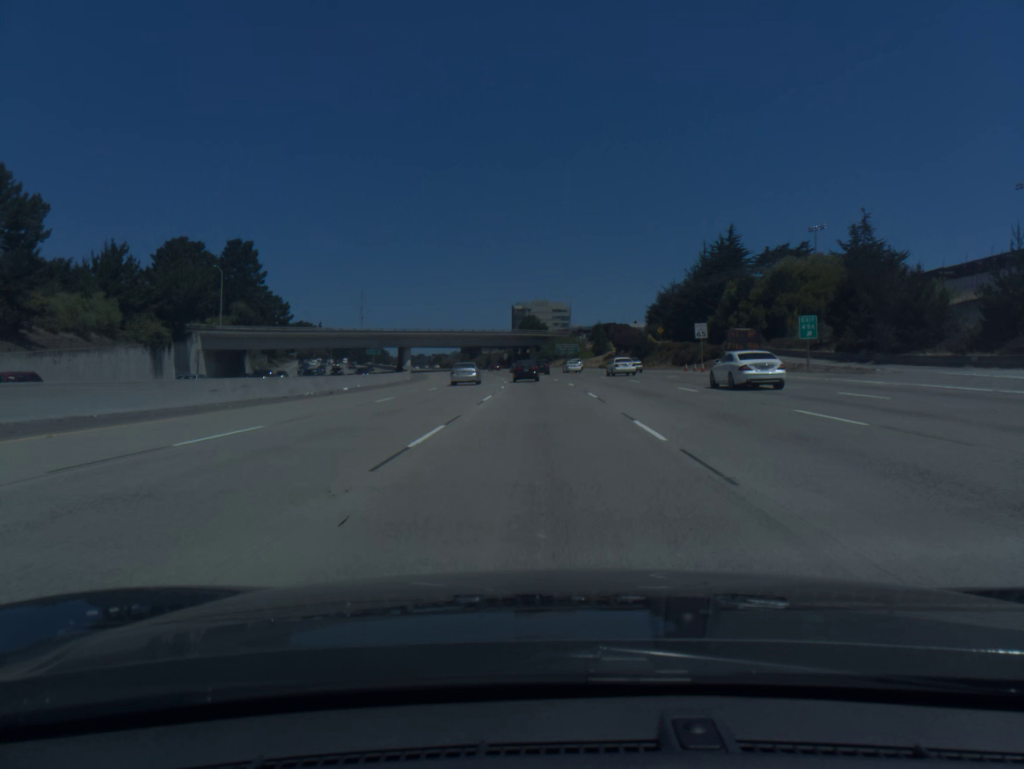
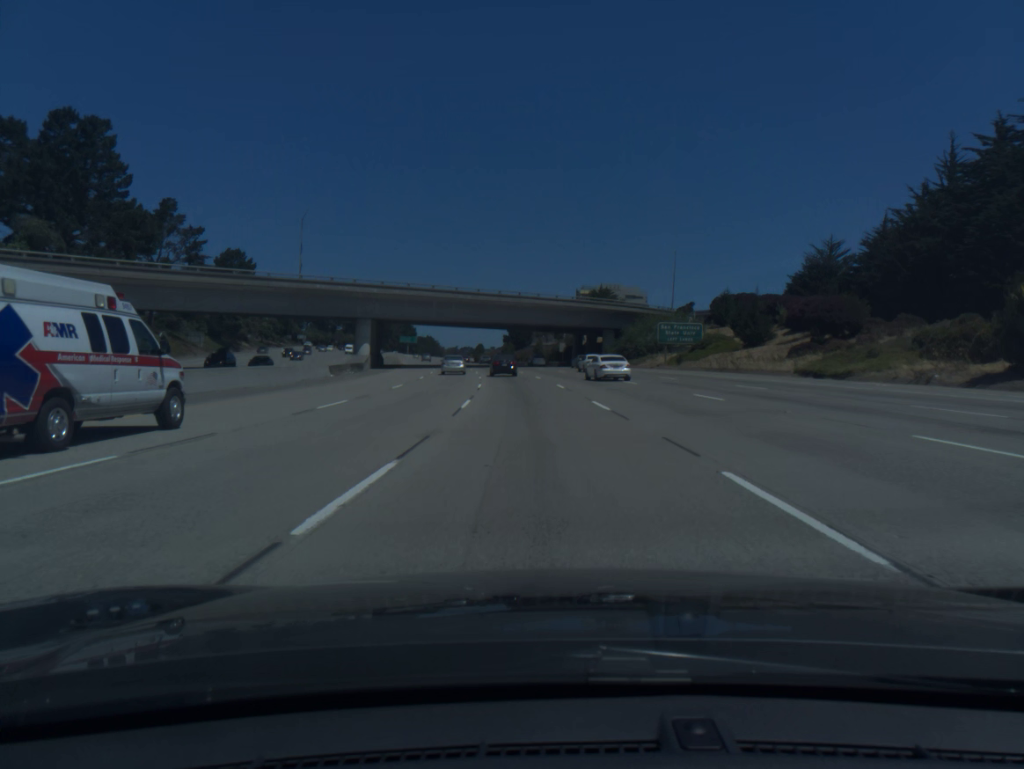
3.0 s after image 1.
(-2.2, +77.7) m; -4°
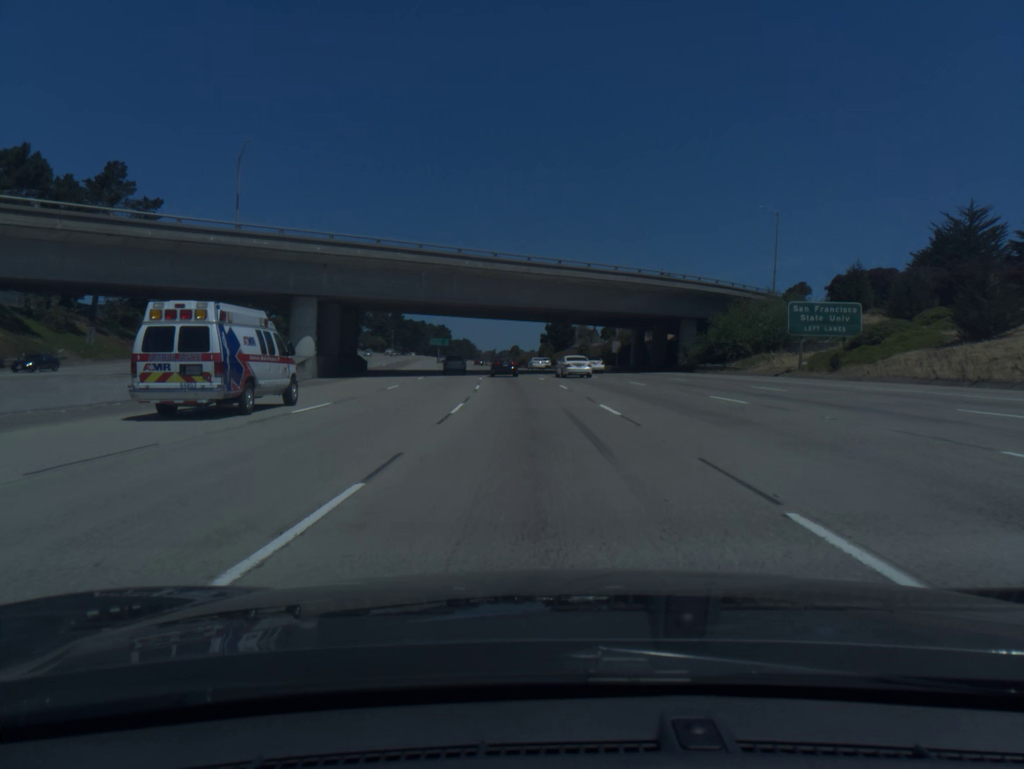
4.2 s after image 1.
(-0.8, +30.8) m; -3°
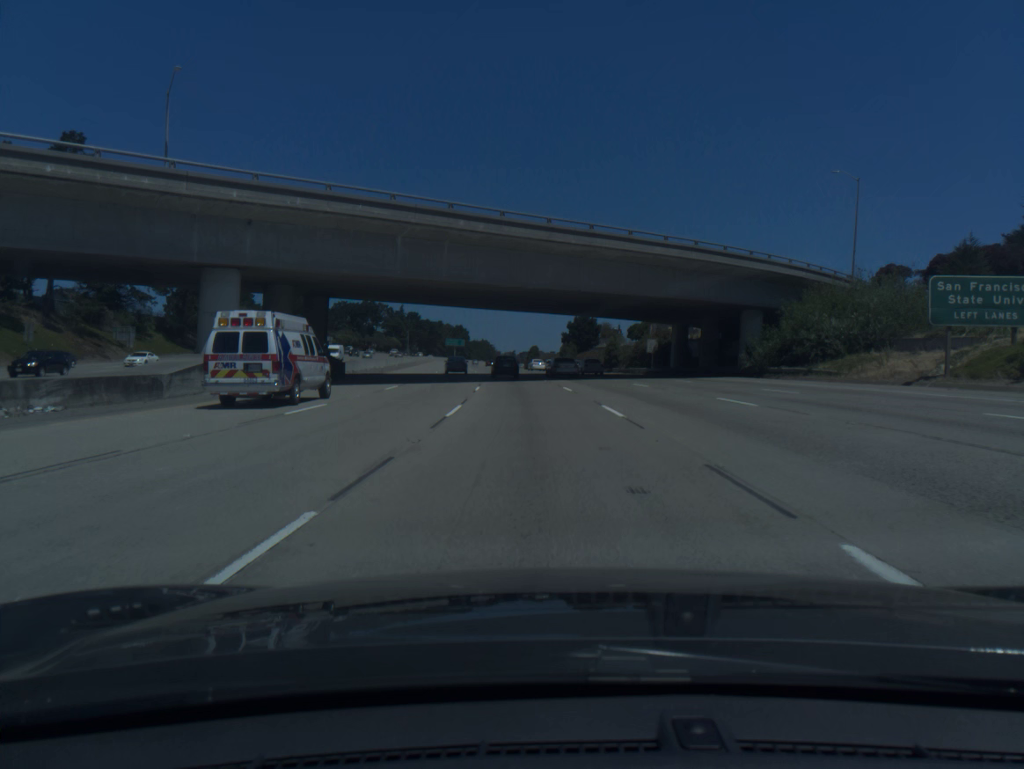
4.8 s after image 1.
(-0.2, +15.3) m; -2°
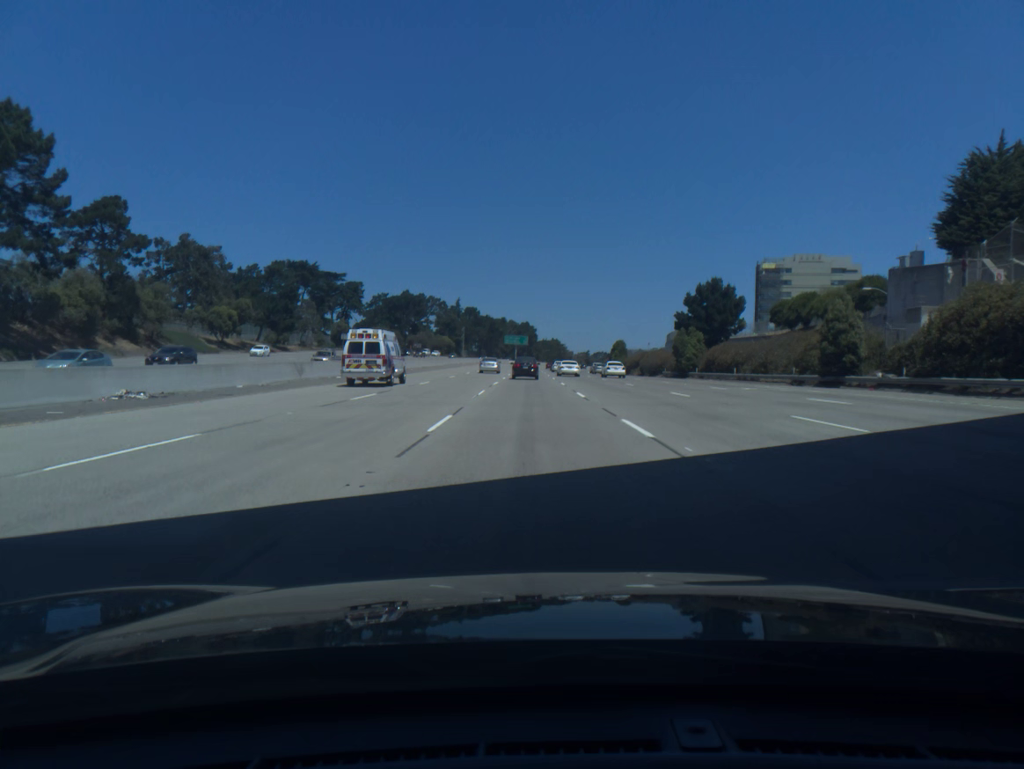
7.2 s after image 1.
(-2.8, +60.7) m; -5°
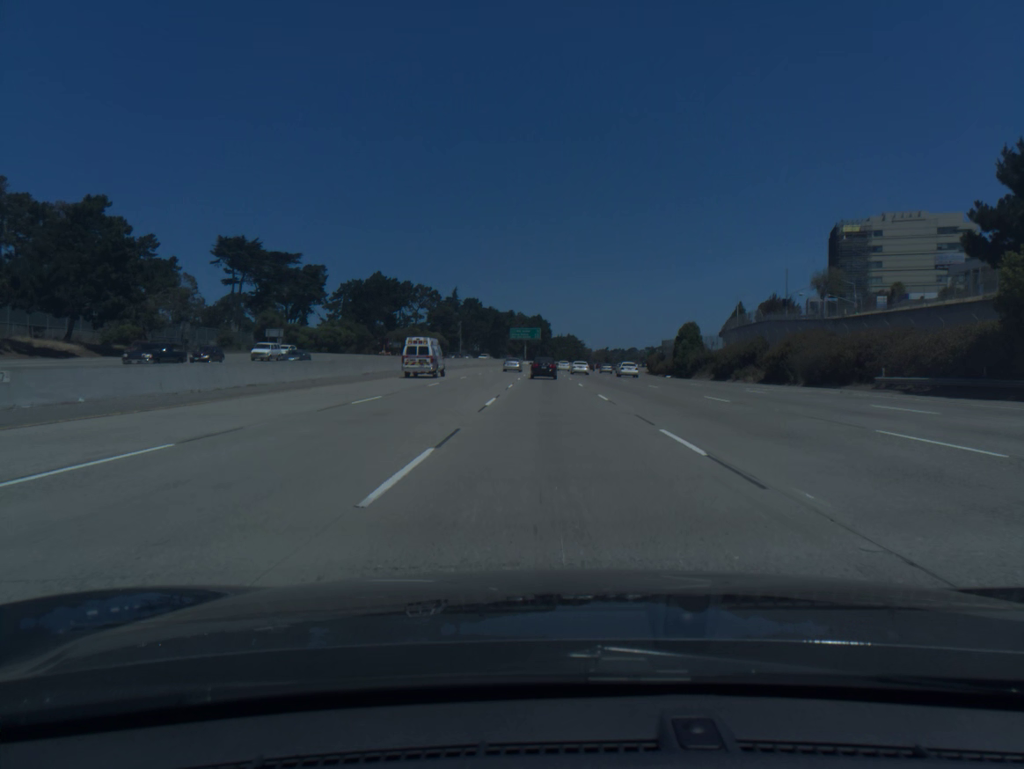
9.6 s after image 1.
(-1.2, +60.1) m; -1°
